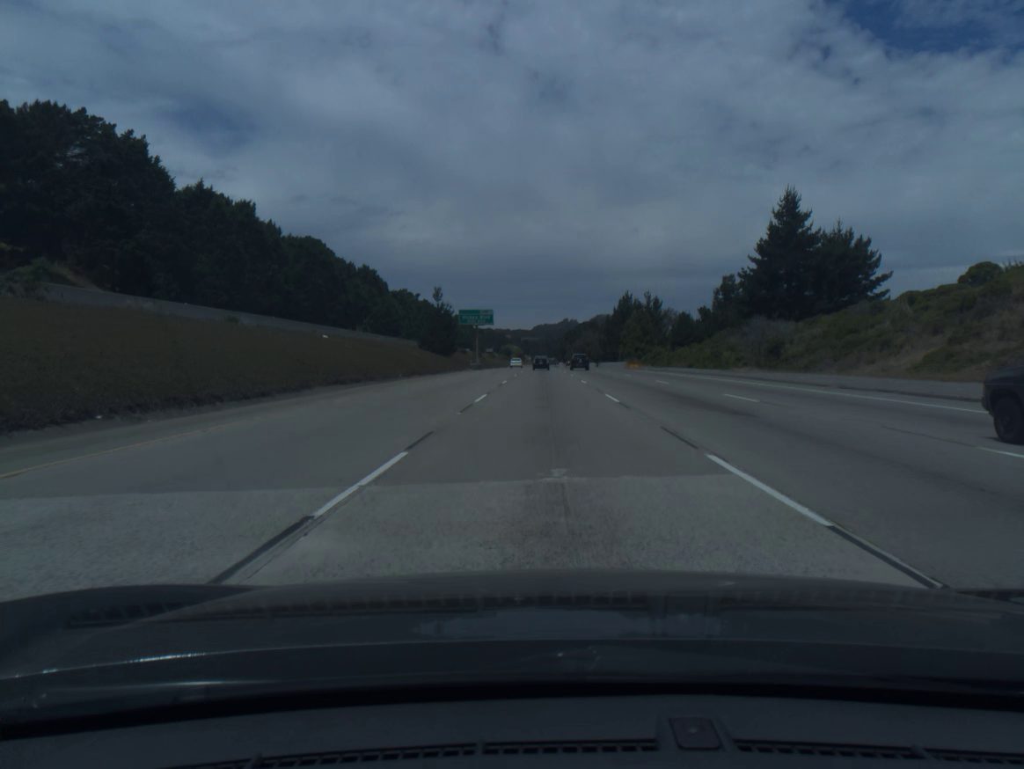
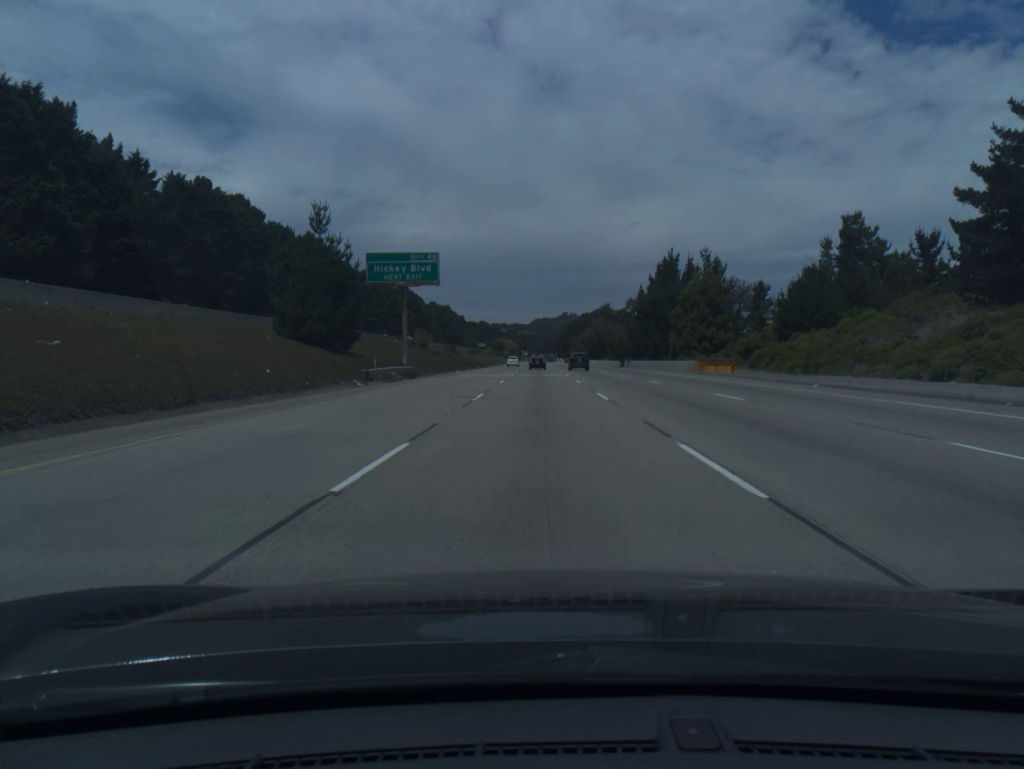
(+0.1, +57.3) m; 0°
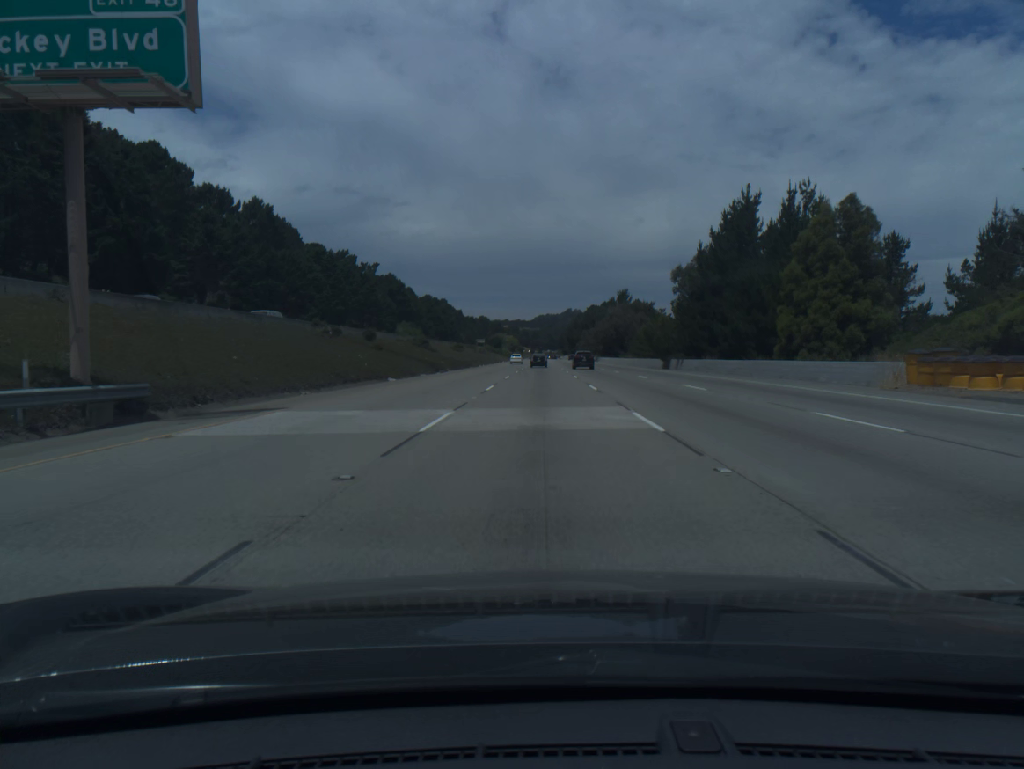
(-0.1, +38.7) m; 0°
